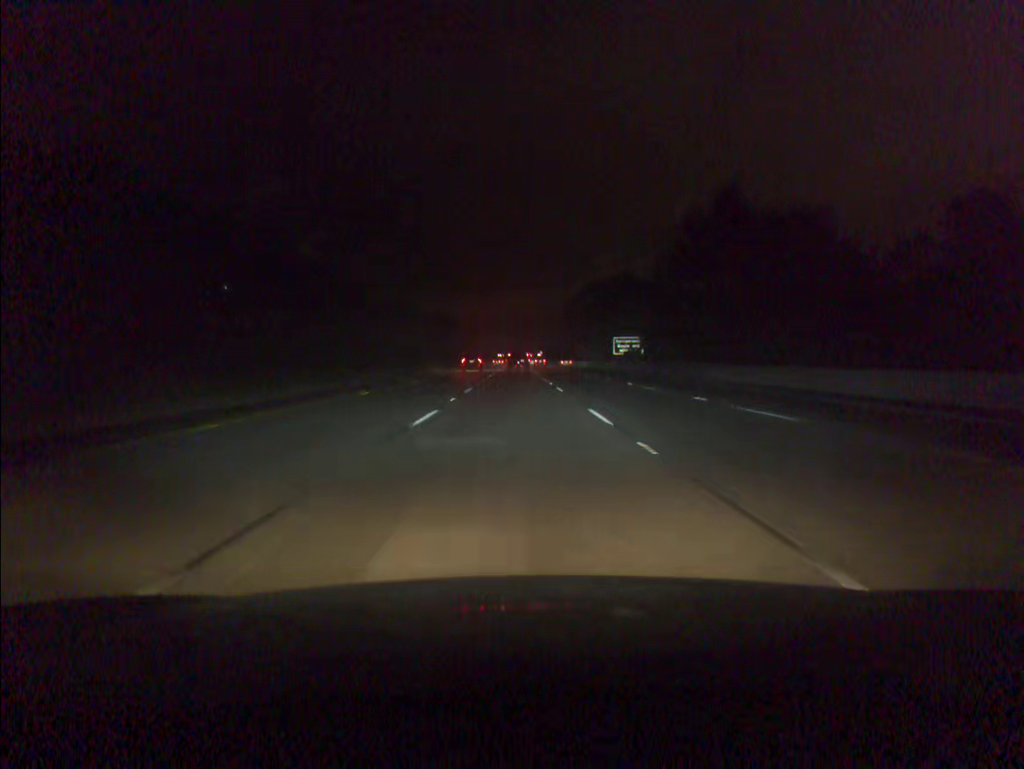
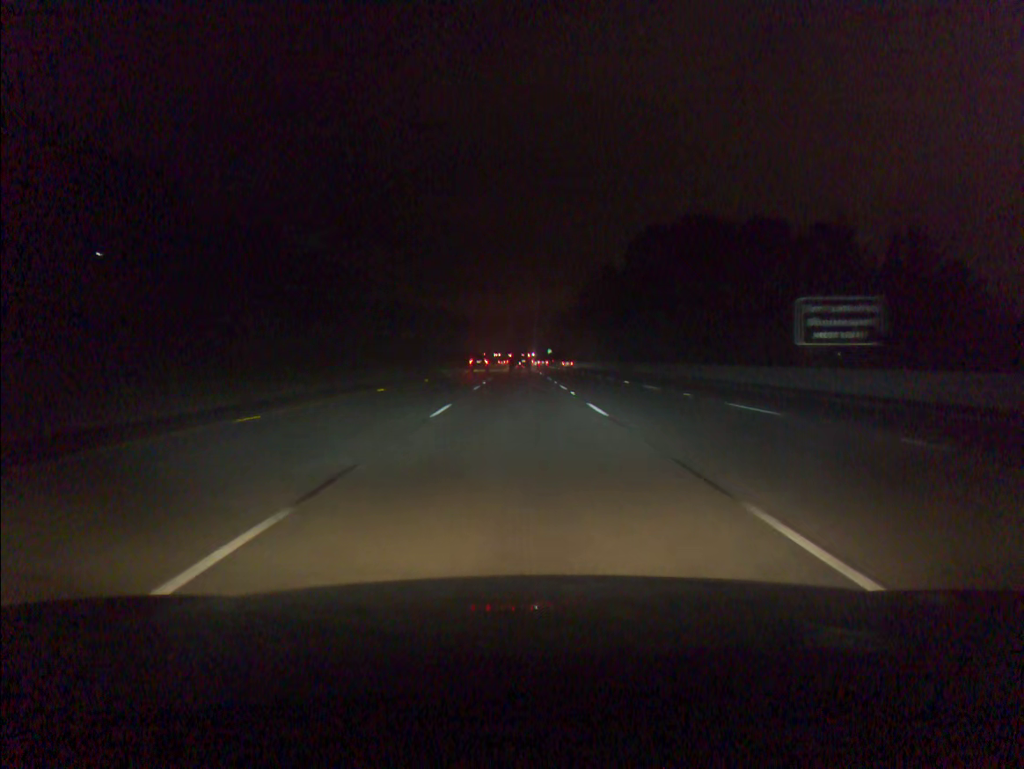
(-0.5, +71.0) m; 0°
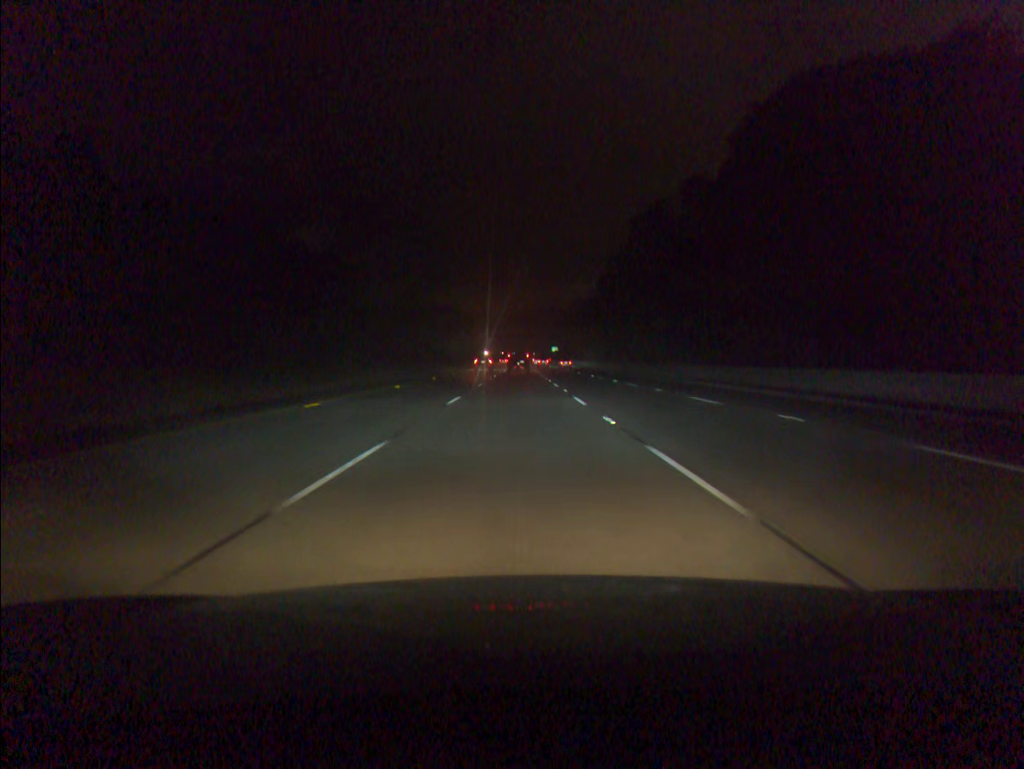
(+0.1, +53.6) m; 0°
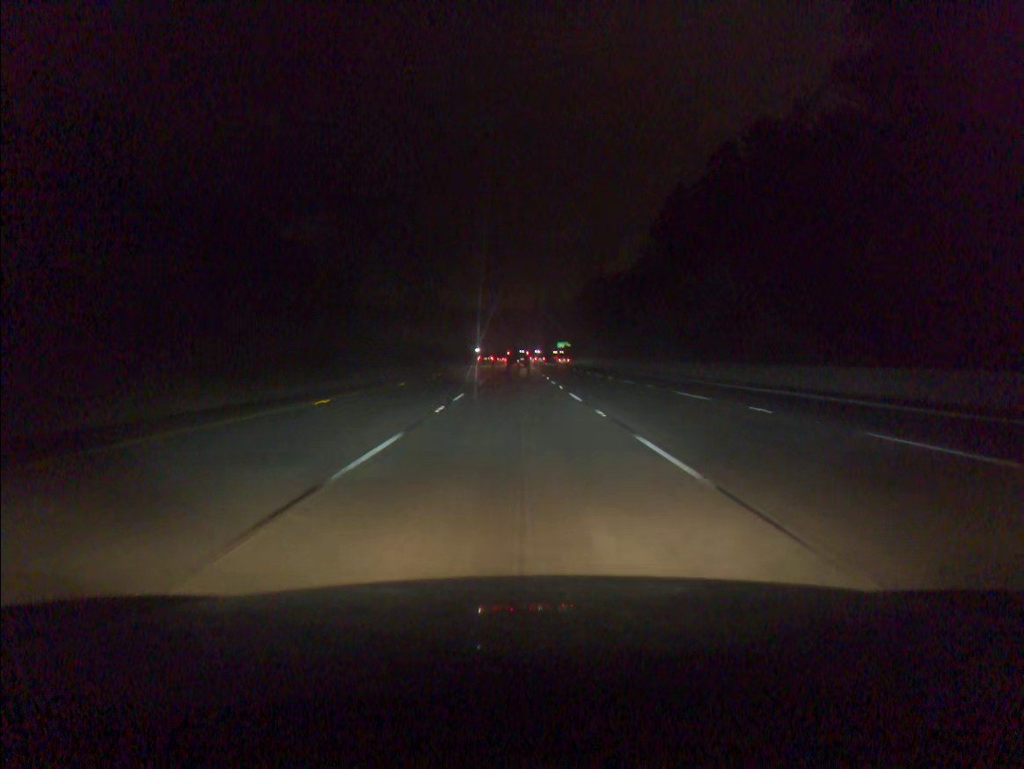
(0.0, +71.7) m; 0°
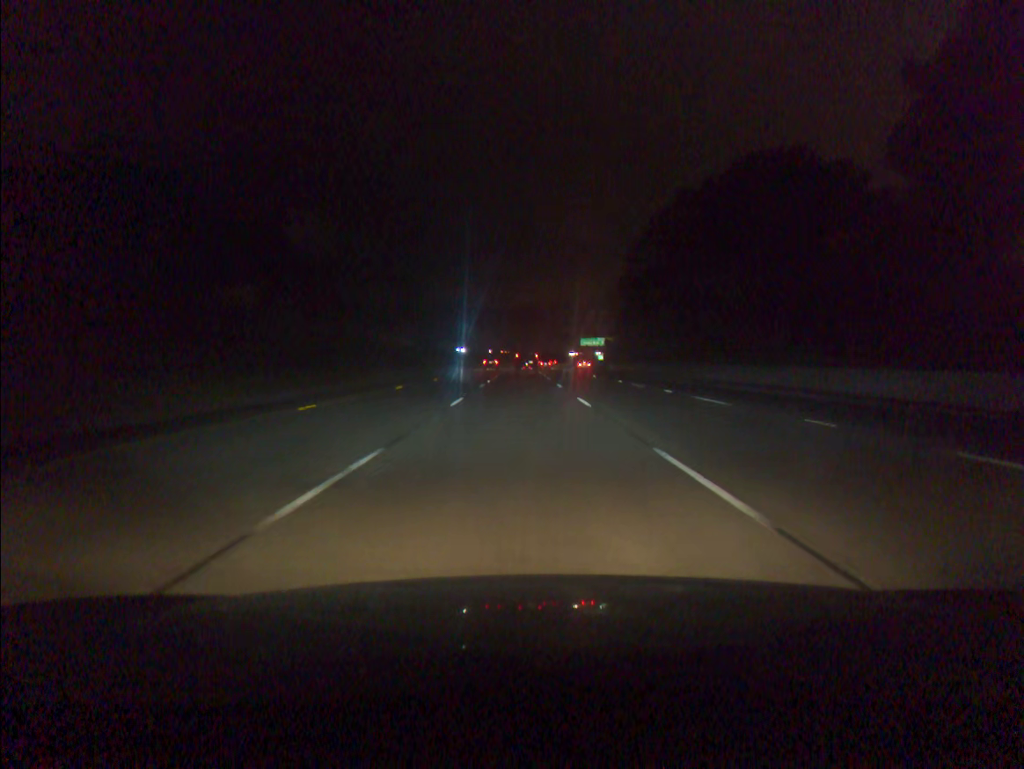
(-0.3, +89.5) m; 0°
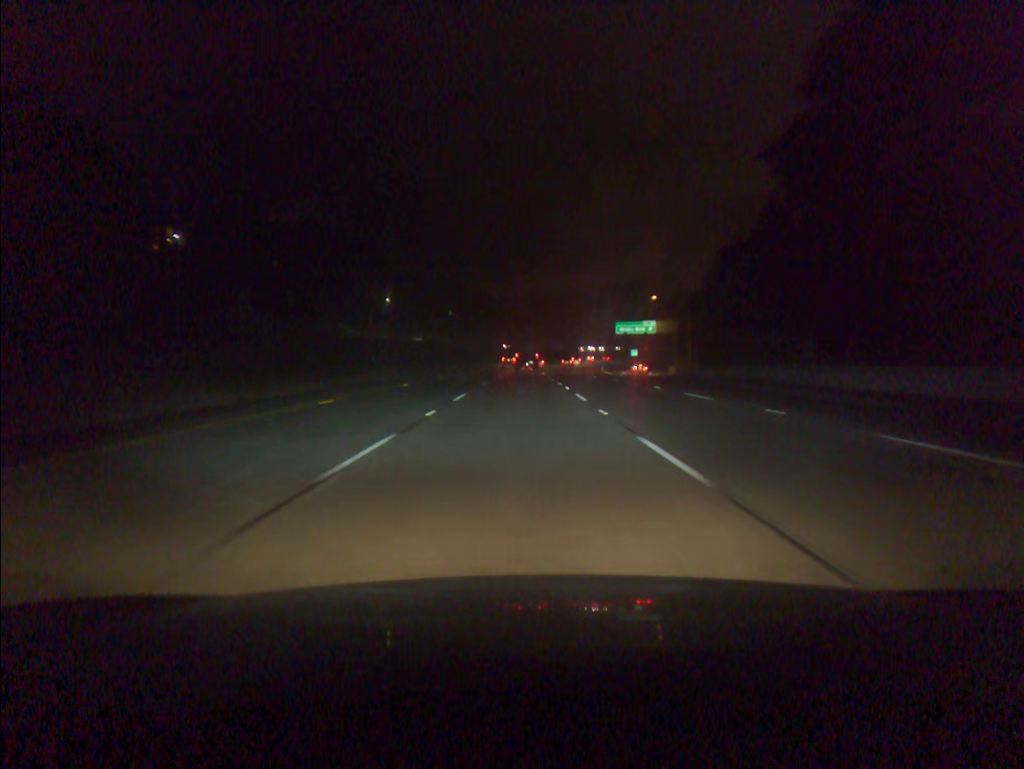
(+0.3, +71.3) m; 0°
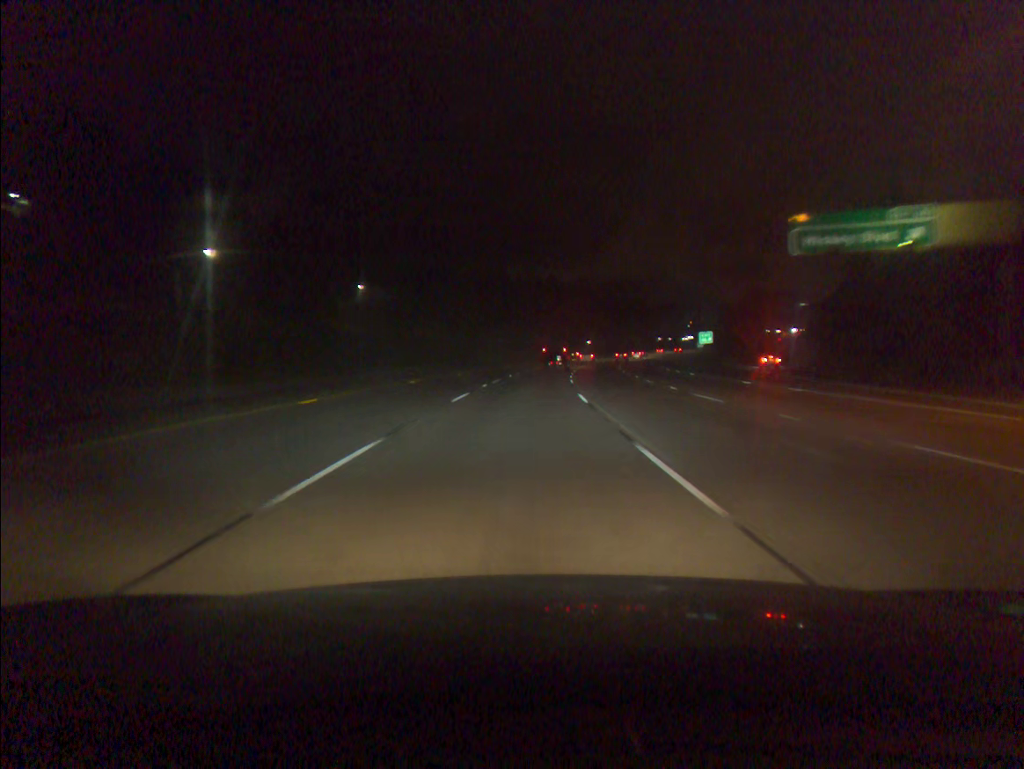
(+1.1, +88.8) m; +2°
